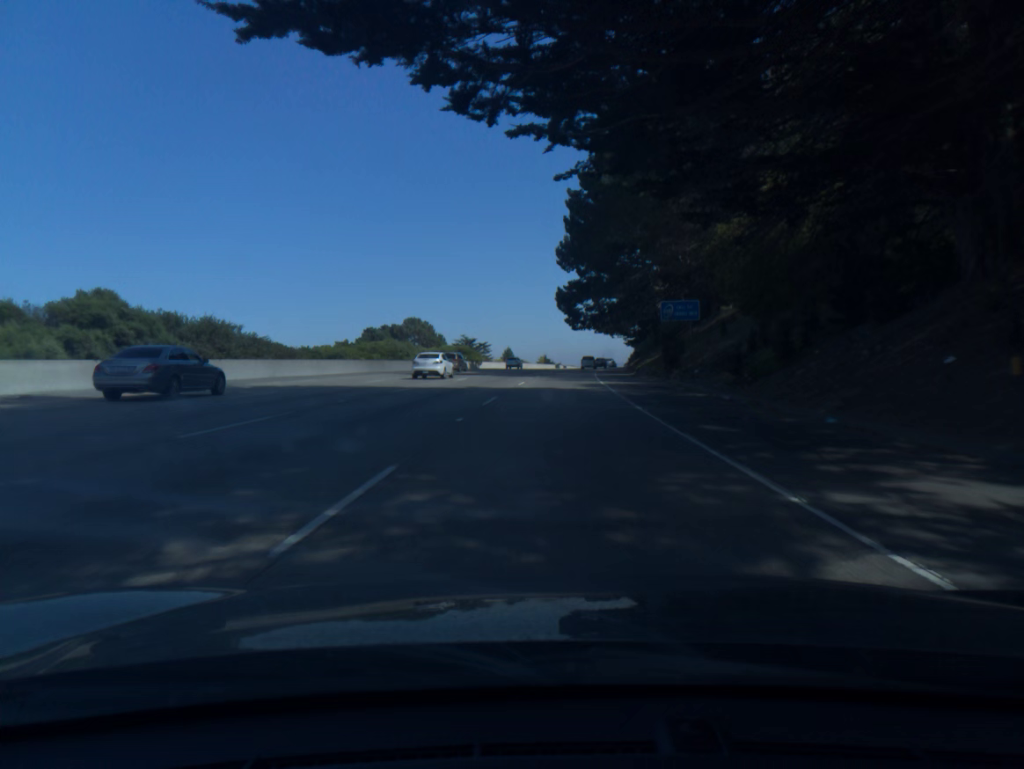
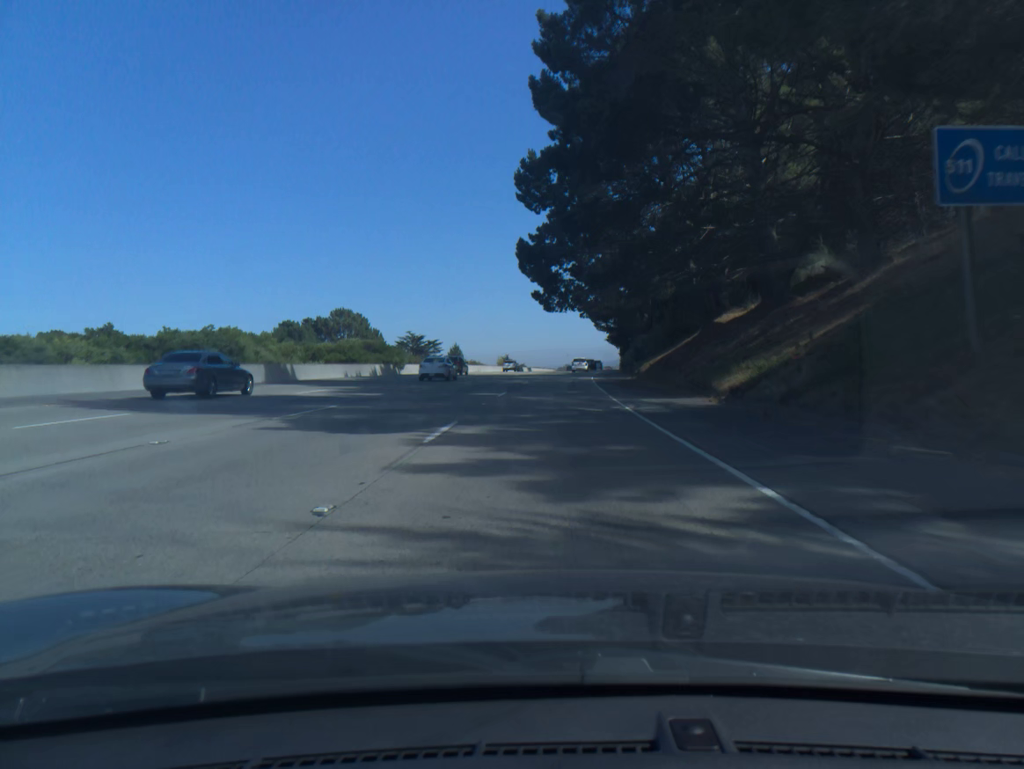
(+0.9, +37.2) m; +3°
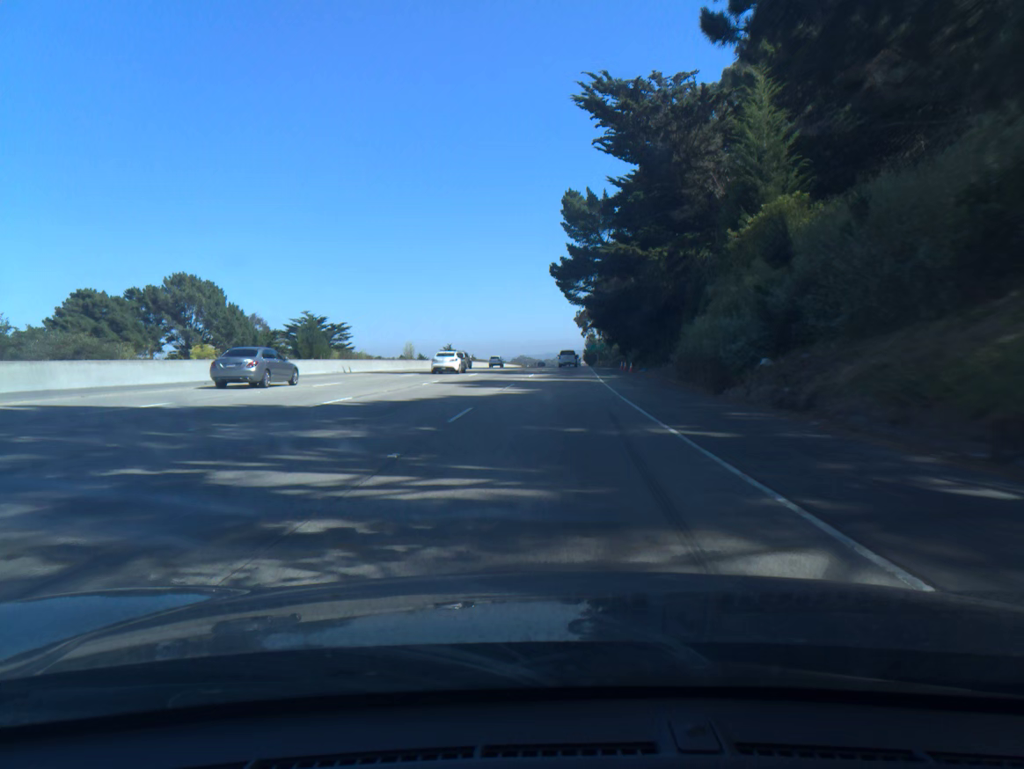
(+1.7, +55.9) m; +3°
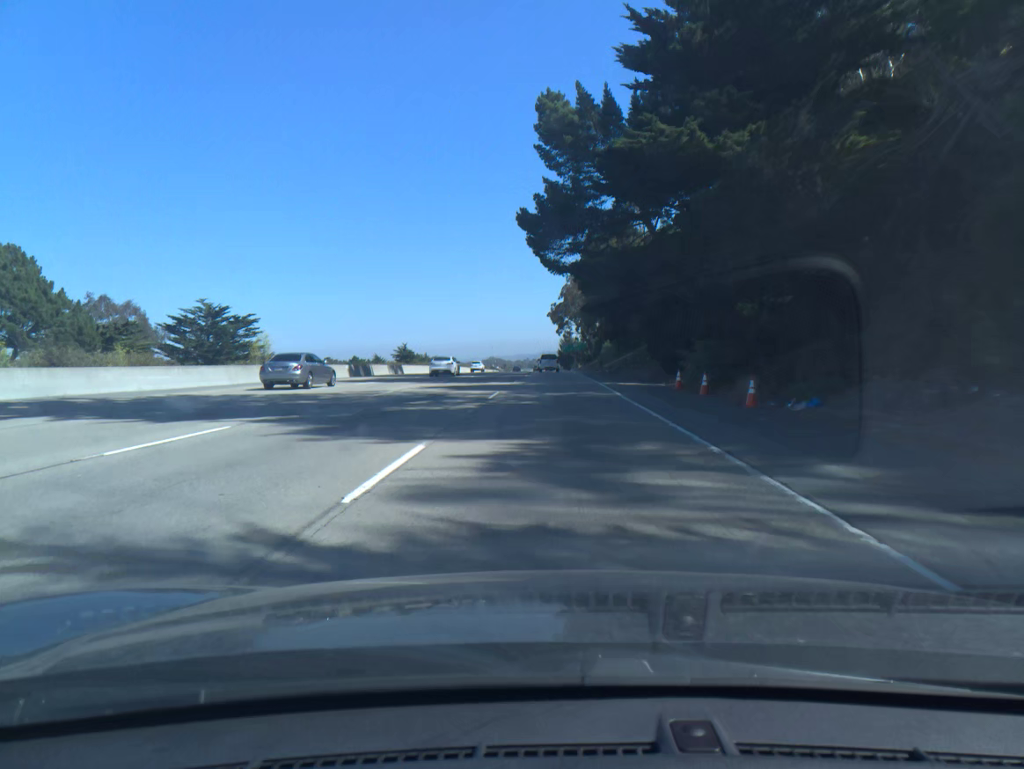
(+0.7, +36.4) m; +2°
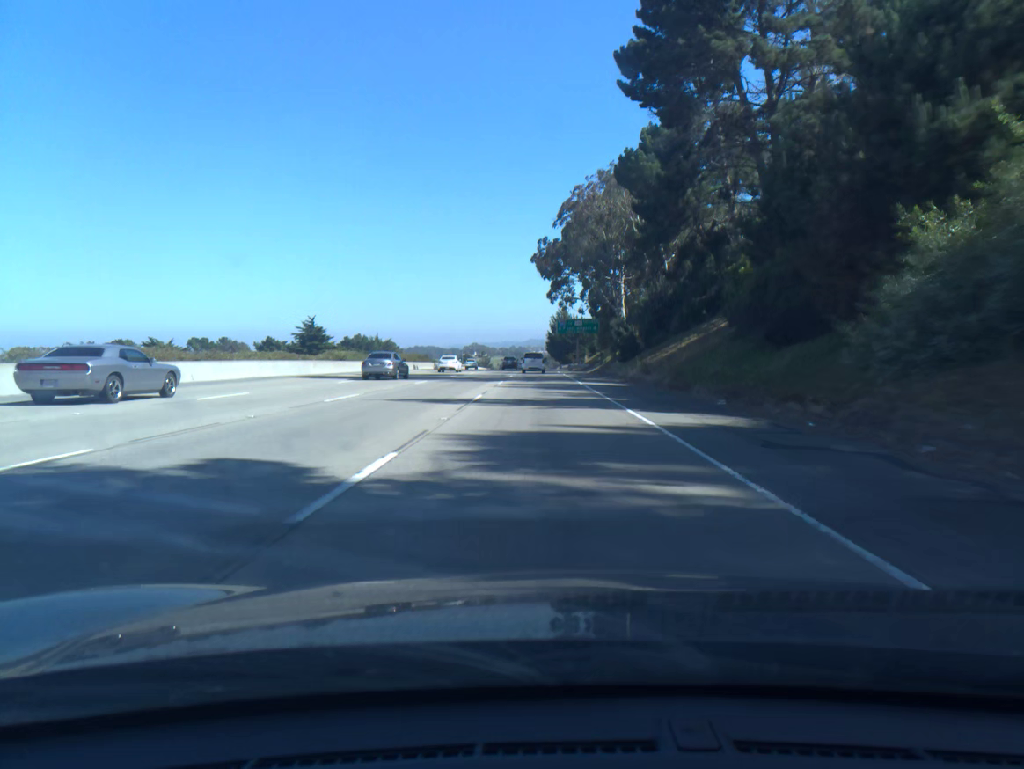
(+1.3, +88.6) m; +1°
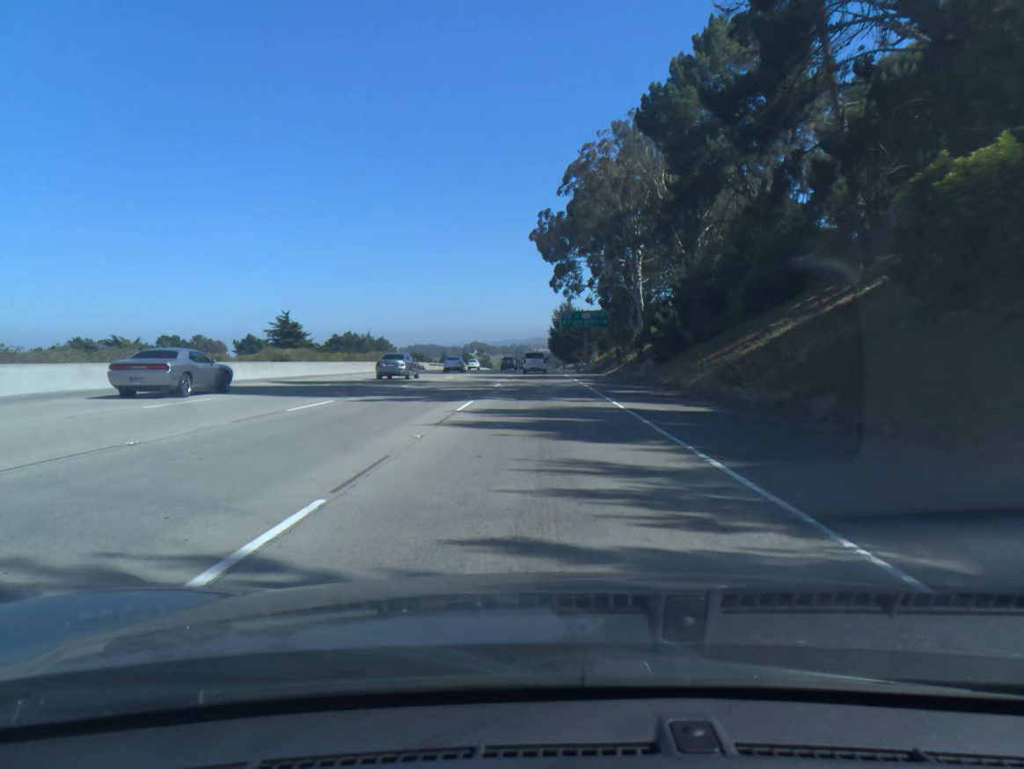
(0.0, +17.5) m; 0°
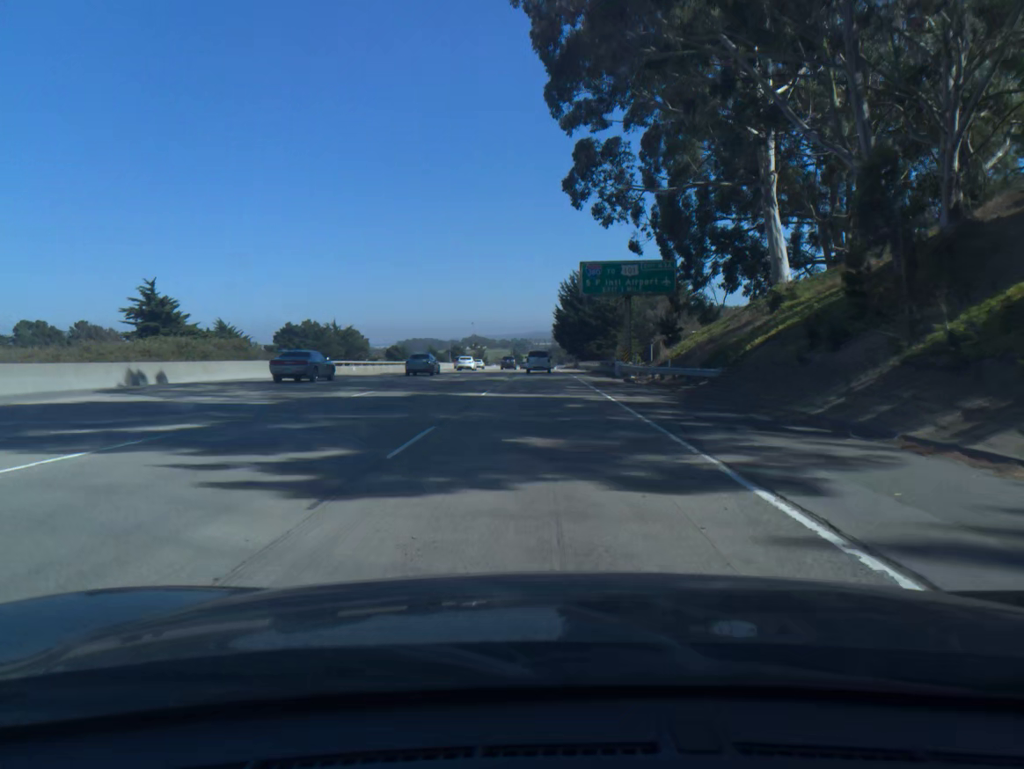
(-0.1, +52.0) m; 0°
